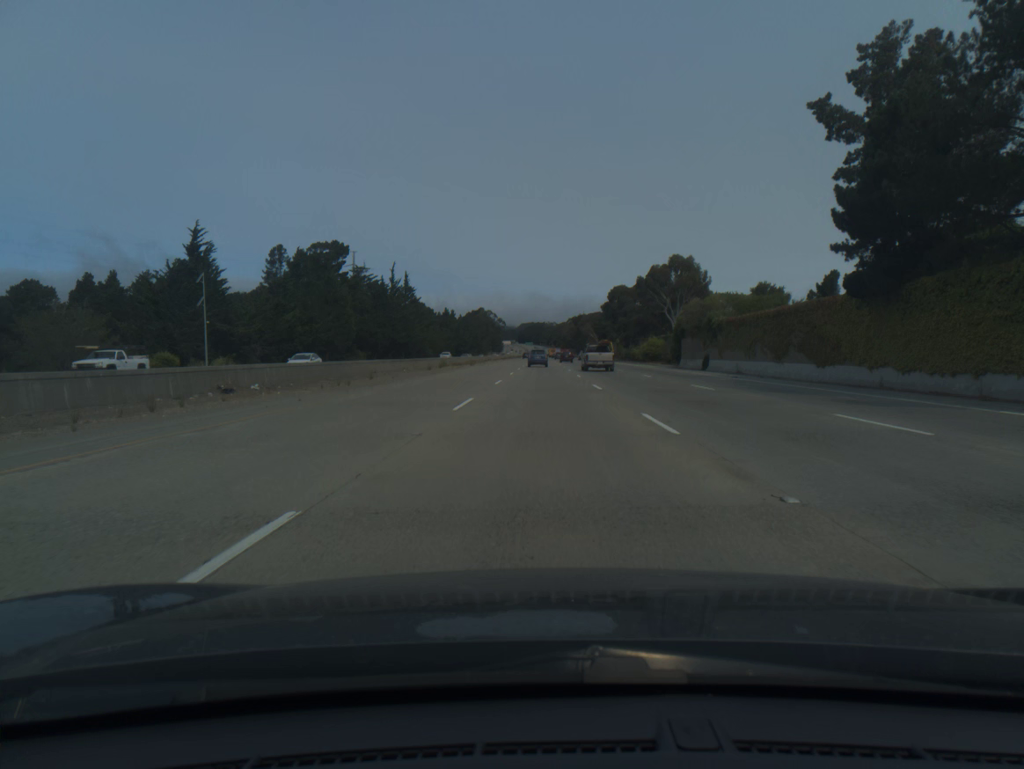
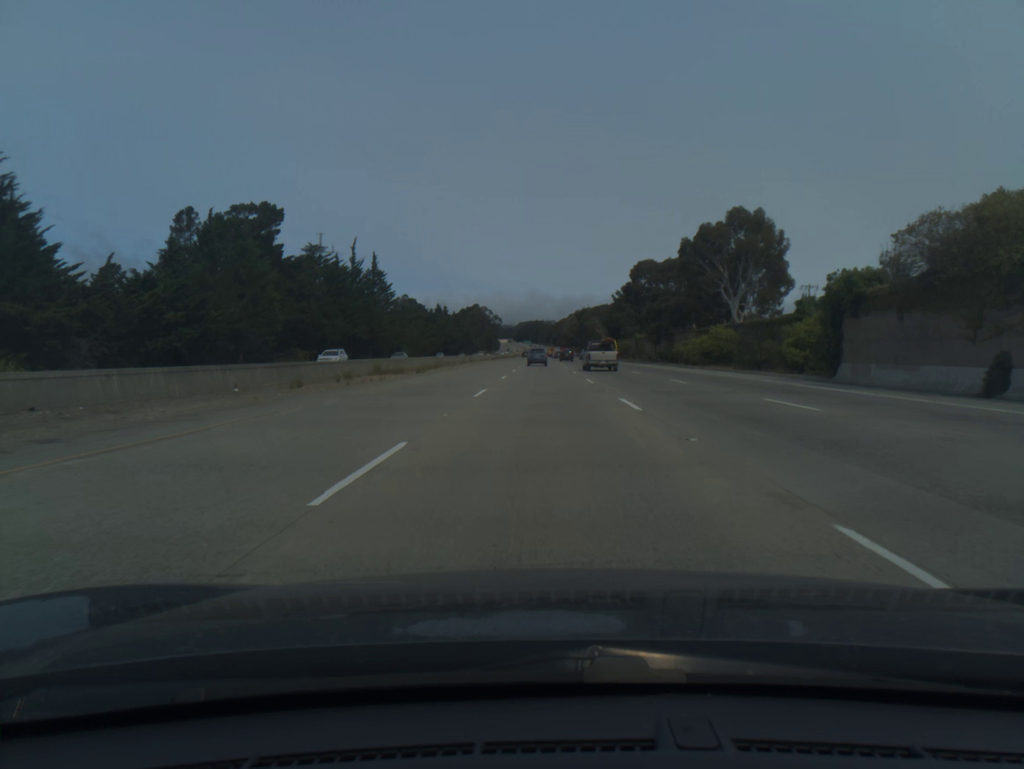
(+0.1, +39.1) m; 0°
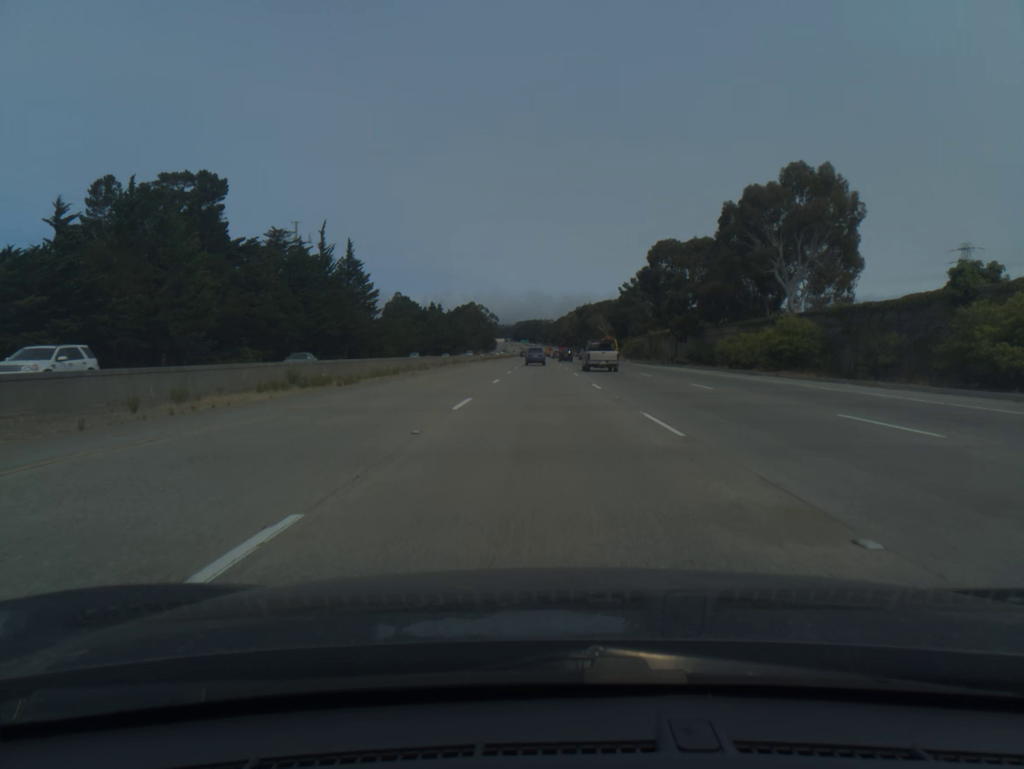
(0.0, +19.6) m; 0°
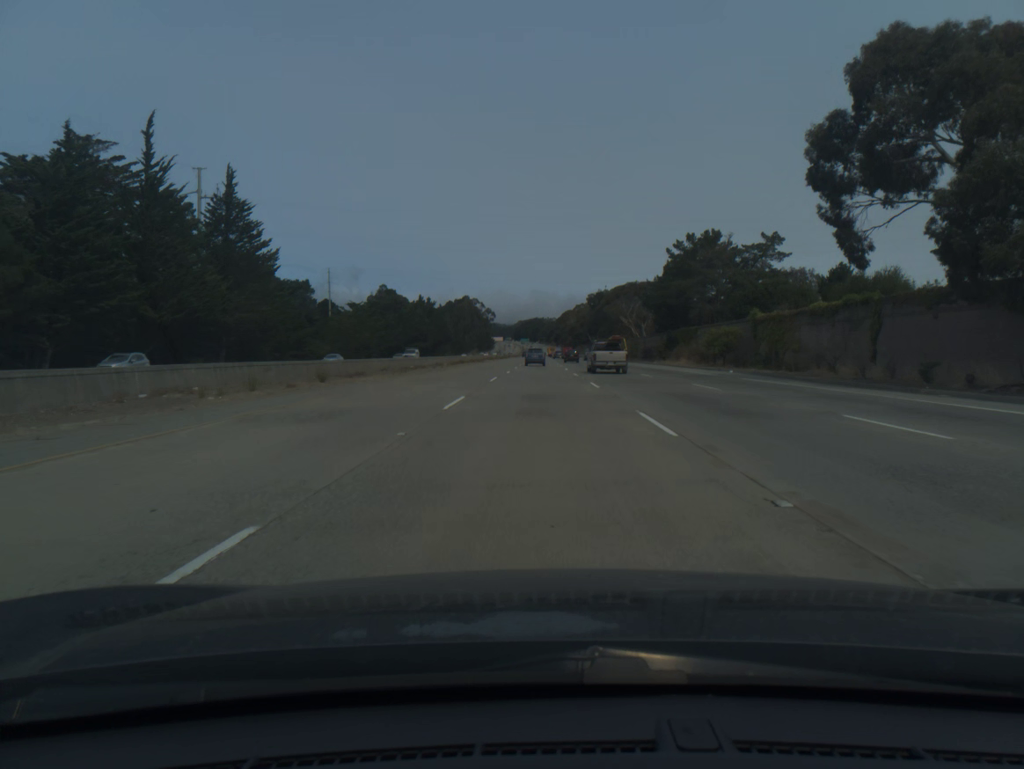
(+0.1, +58.8) m; 0°
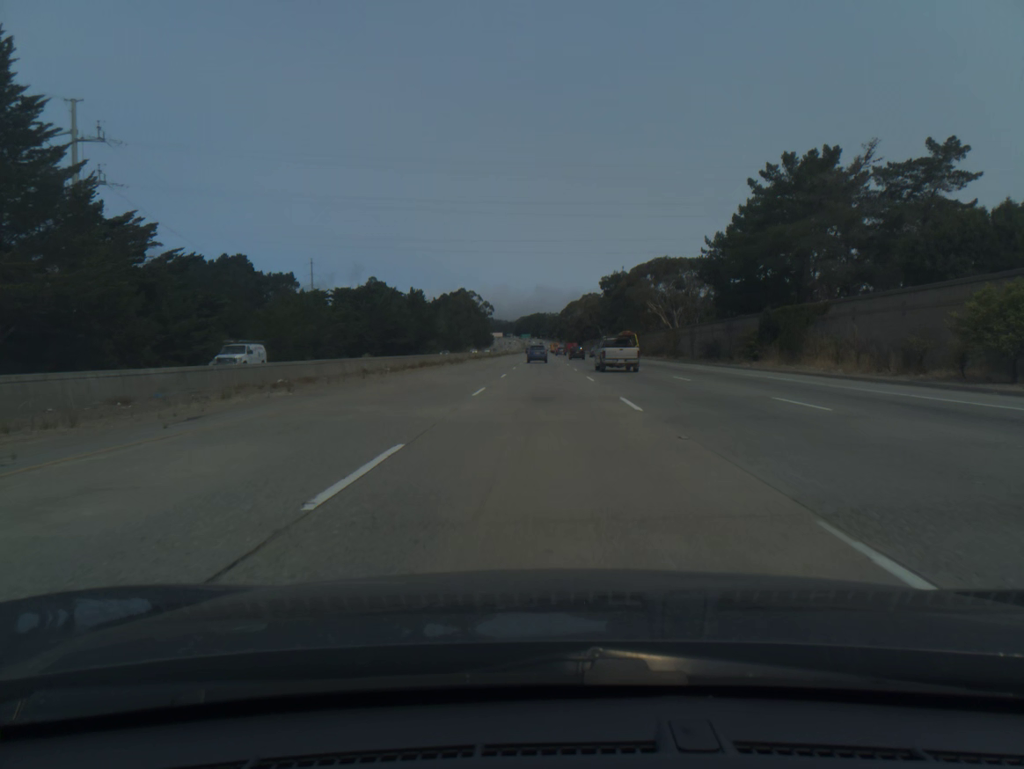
(-0.1, +39.2) m; 0°
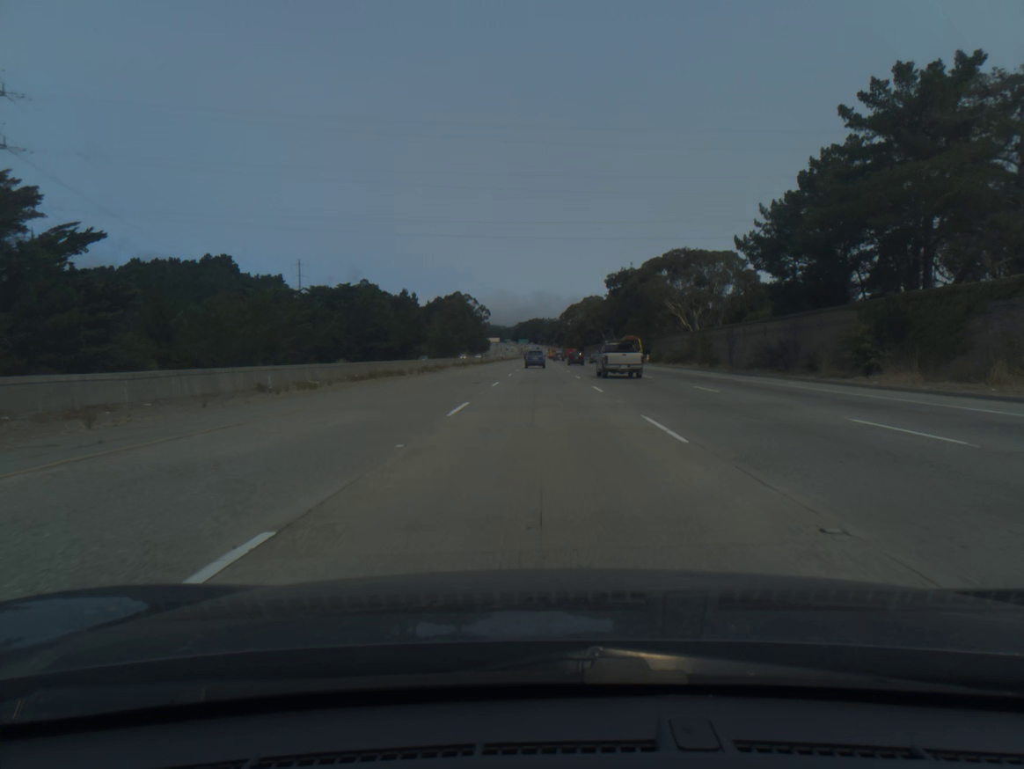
(0.0, +19.6) m; 0°
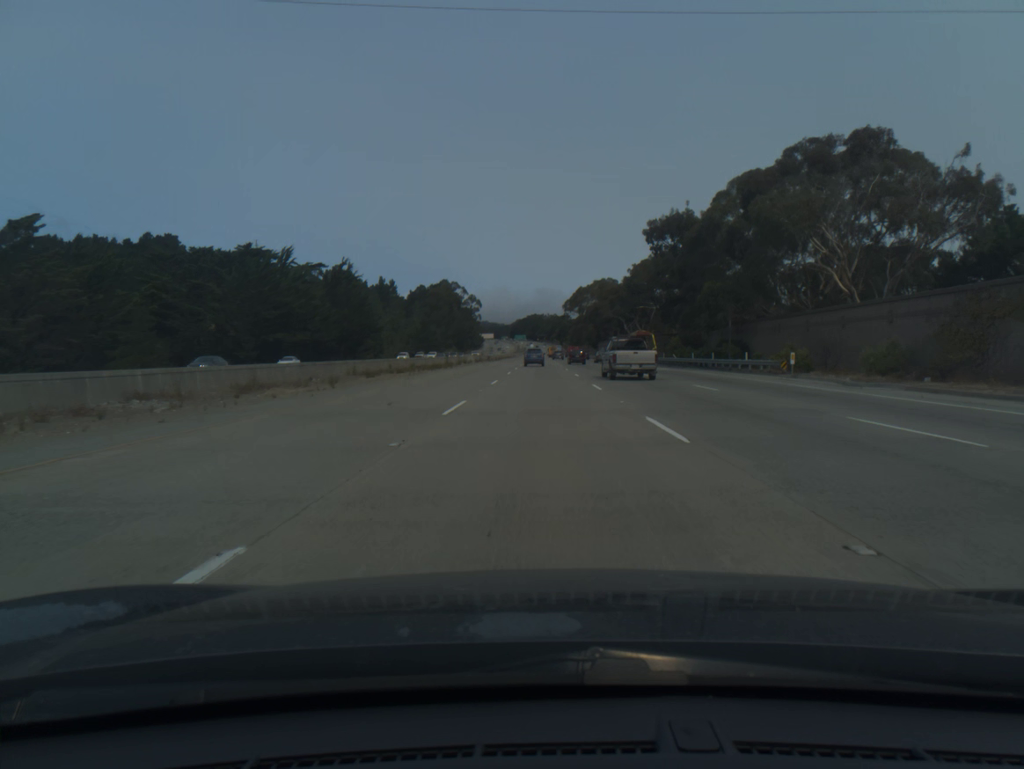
(0.0, +58.6) m; 0°
